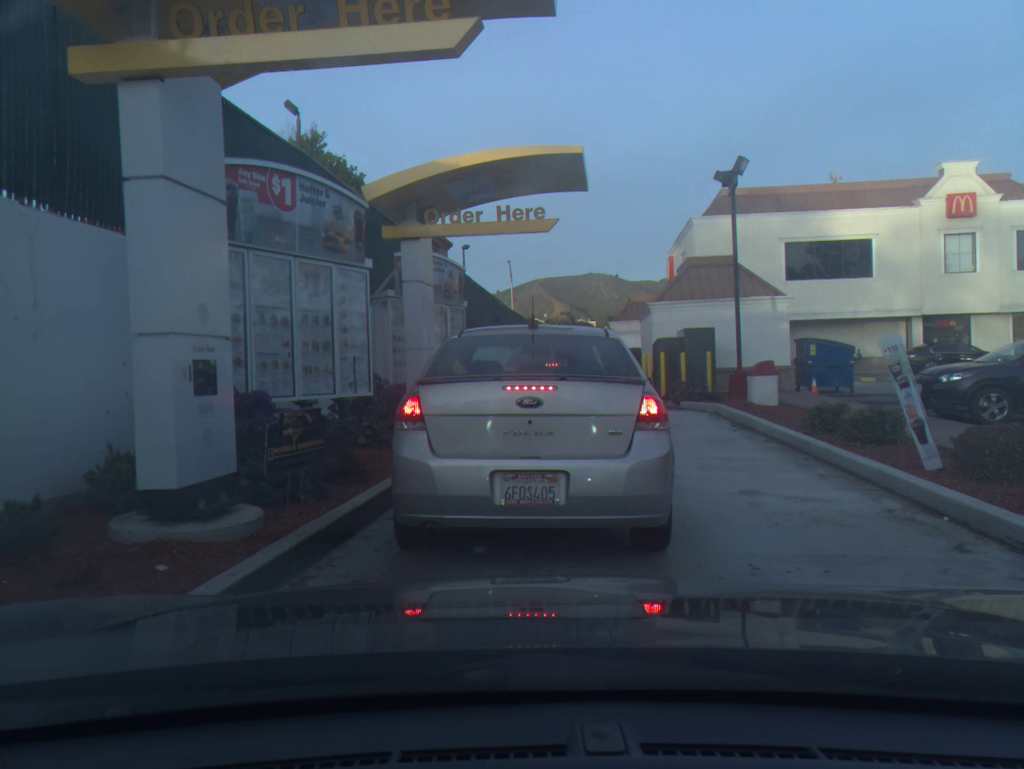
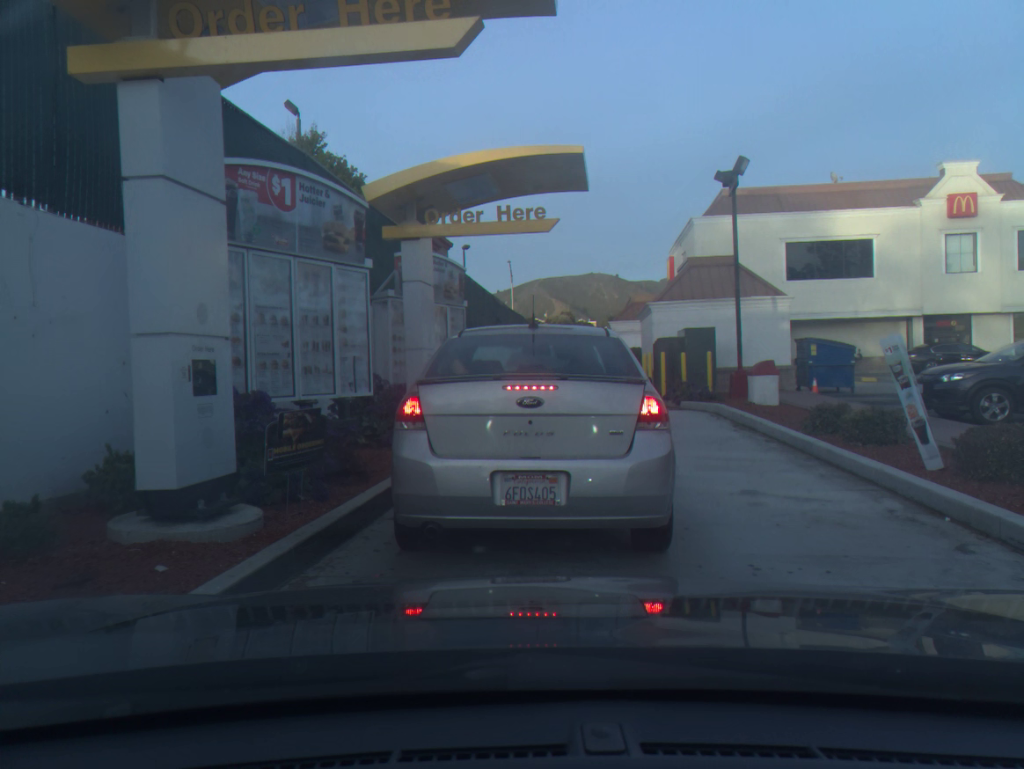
(0.0, 0.0) m; 0°
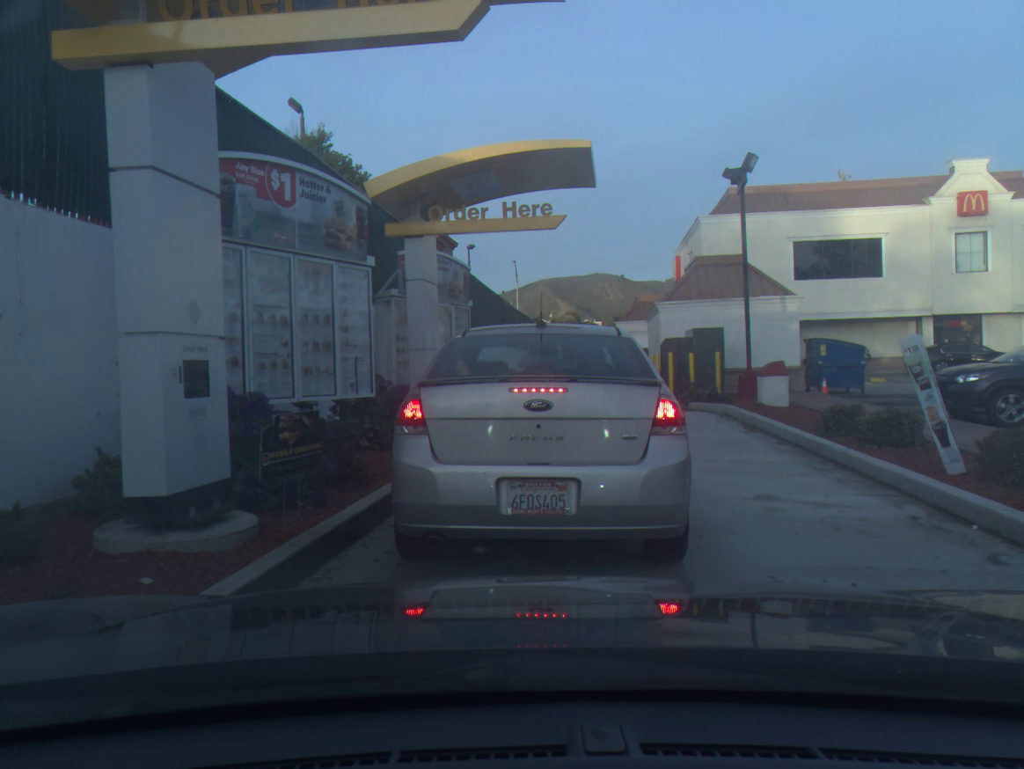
(0.0, +0.2) m; 0°
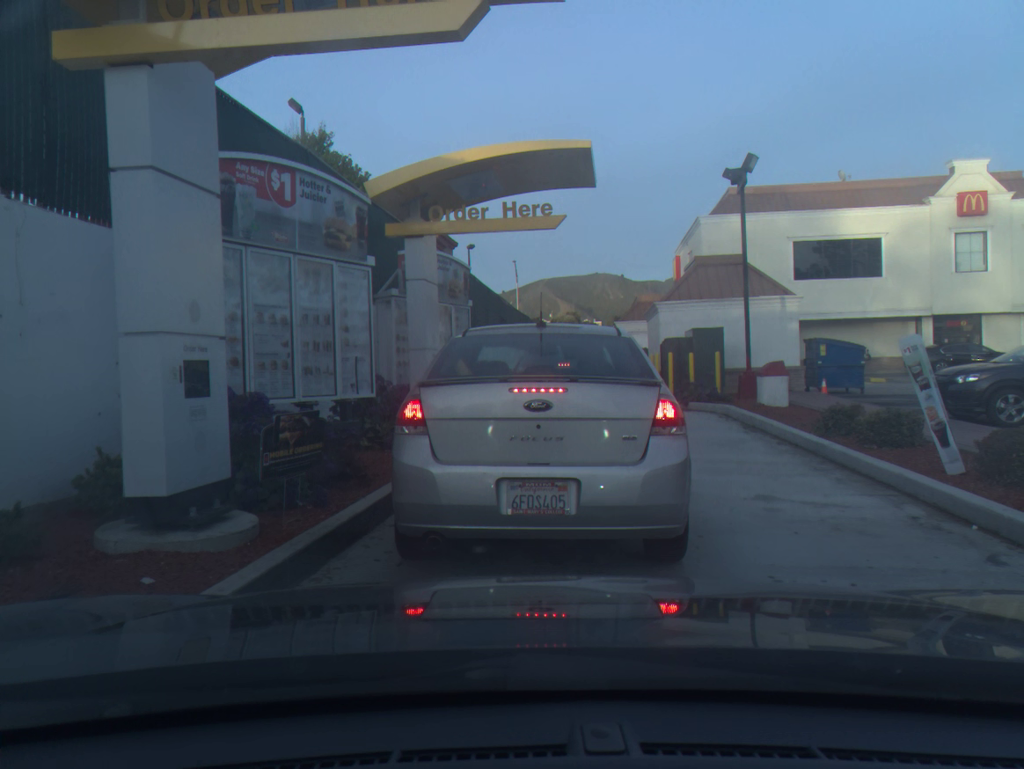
(0.0, 0.0) m; 0°
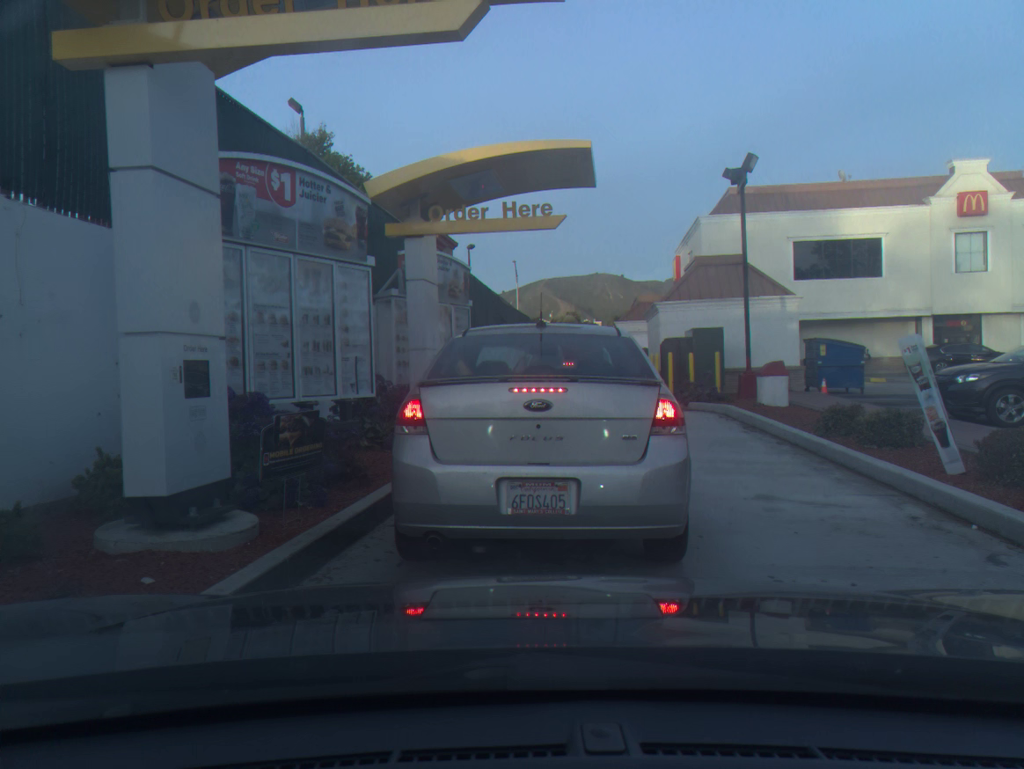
(0.0, 0.0) m; 0°
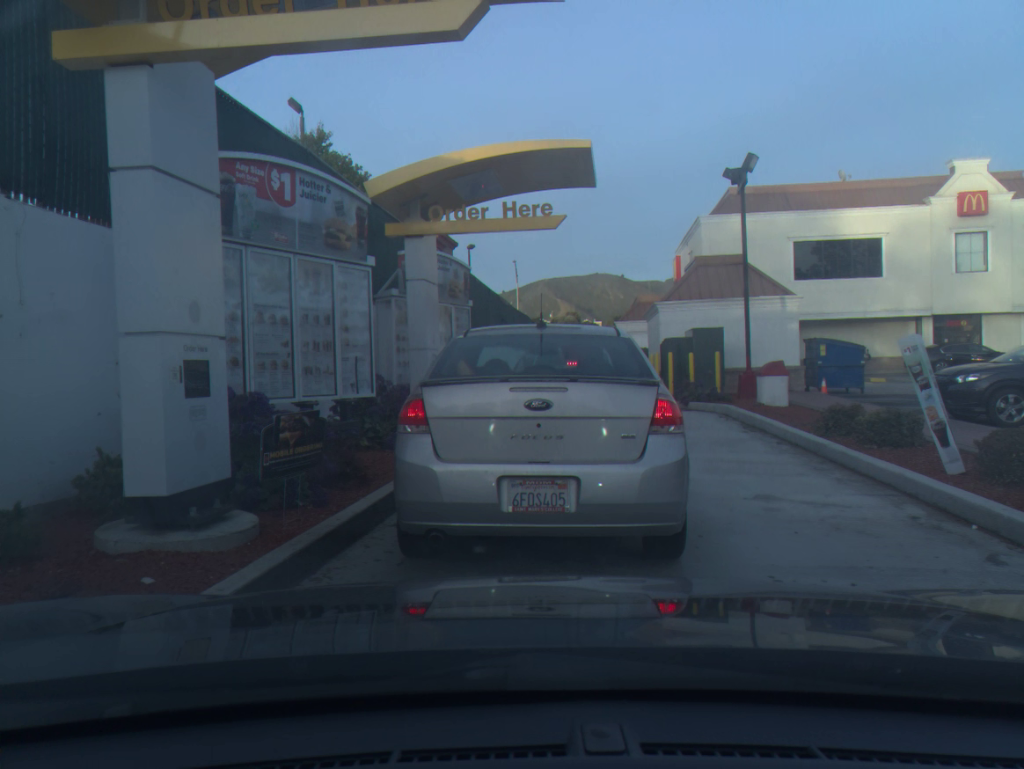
(0.0, 0.0) m; 0°
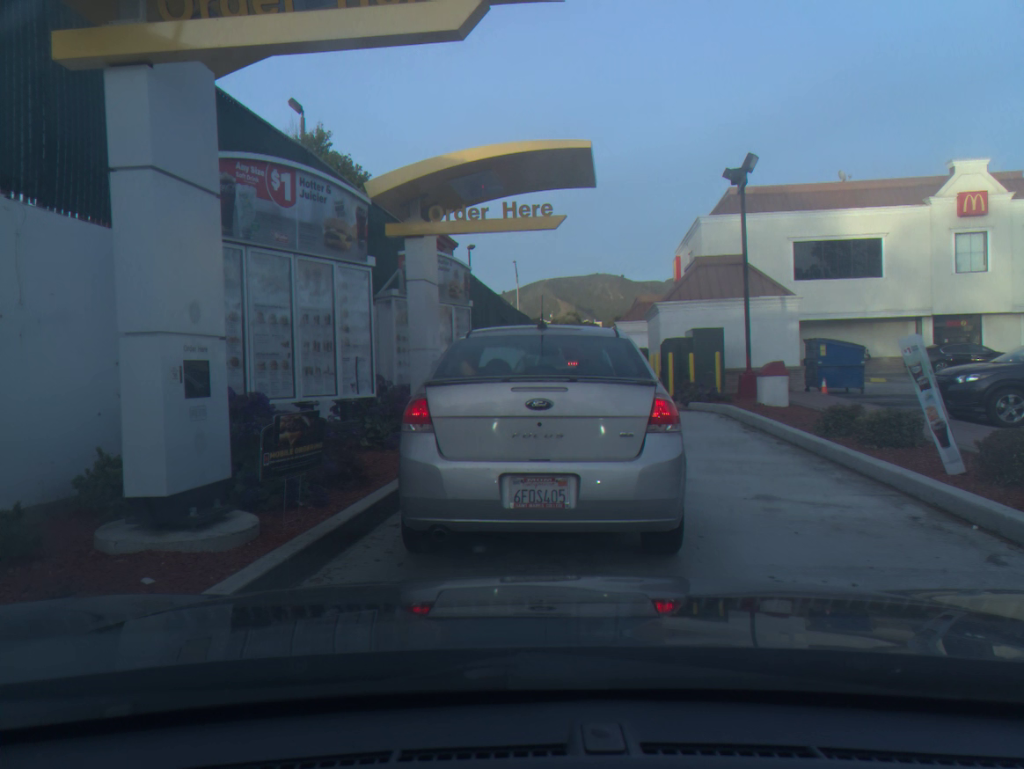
(0.0, 0.0) m; 0°
